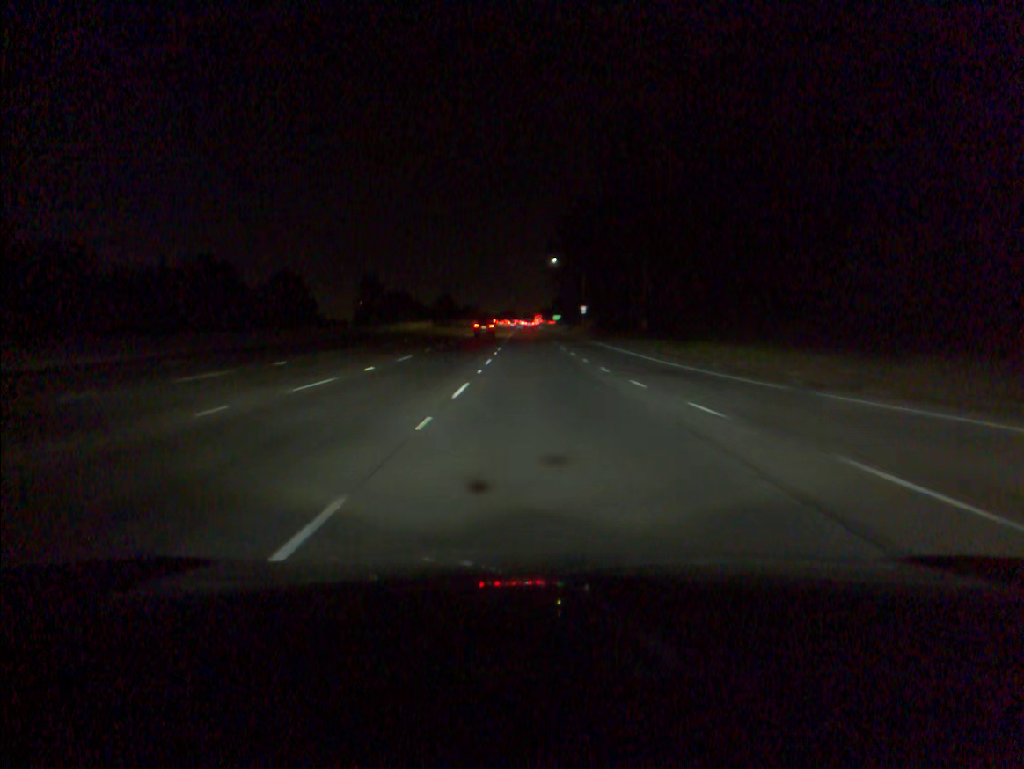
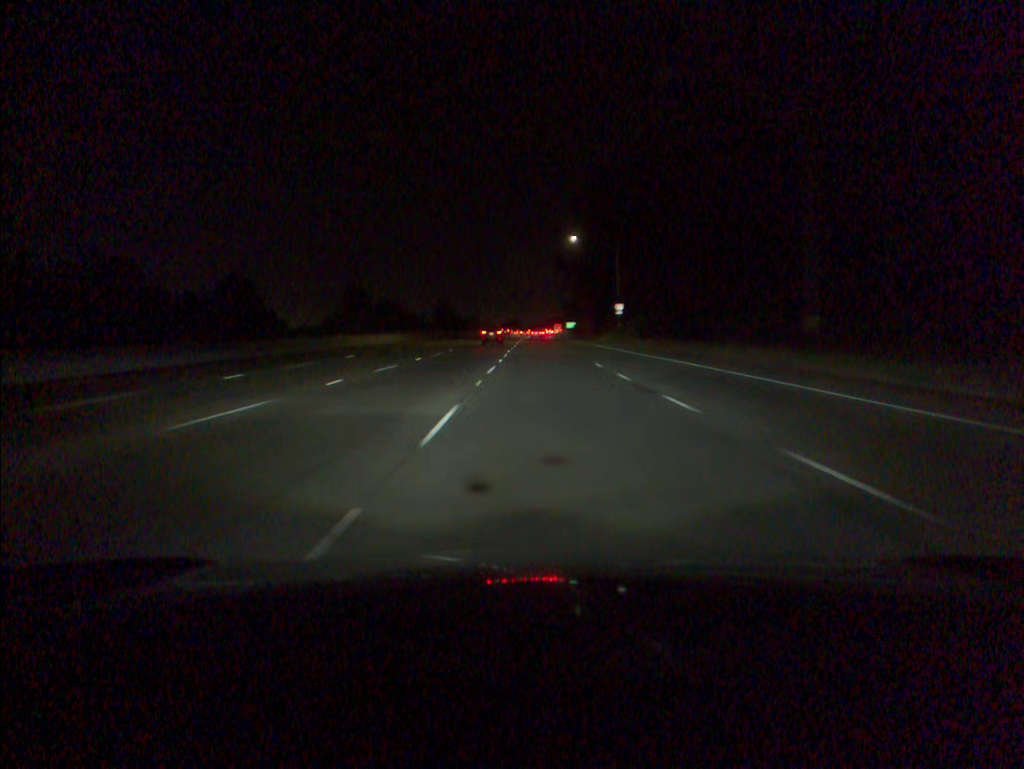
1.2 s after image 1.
(-0.2, +35.9) m; 0°
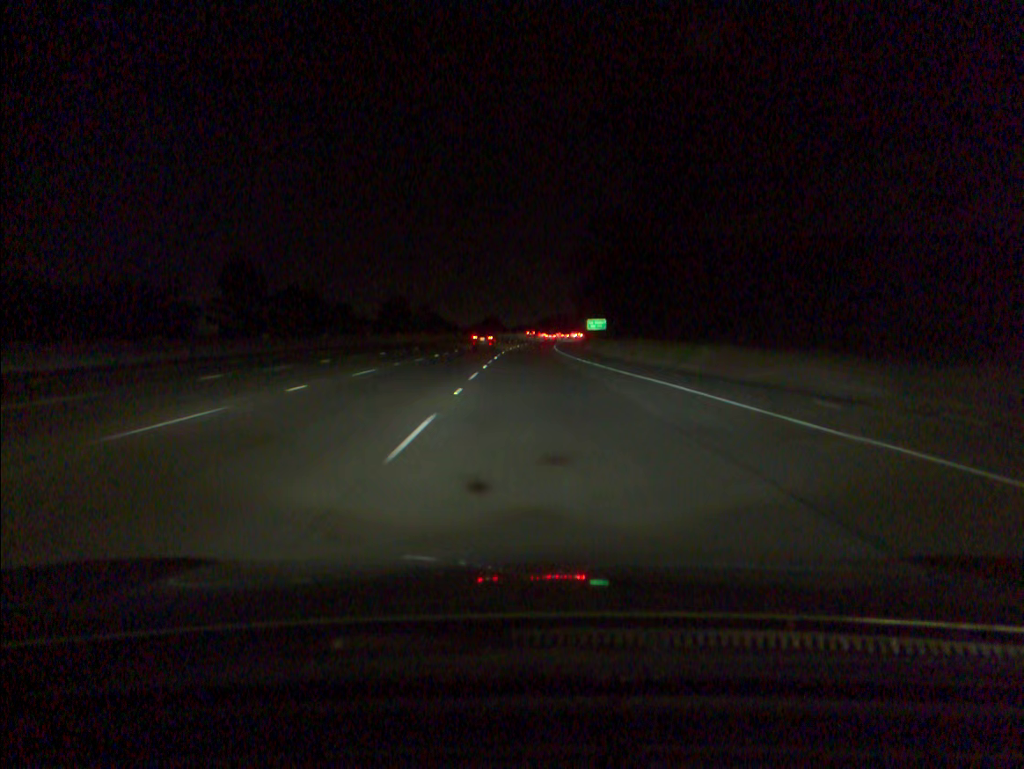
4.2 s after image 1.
(+0.6, +88.6) m; +1°
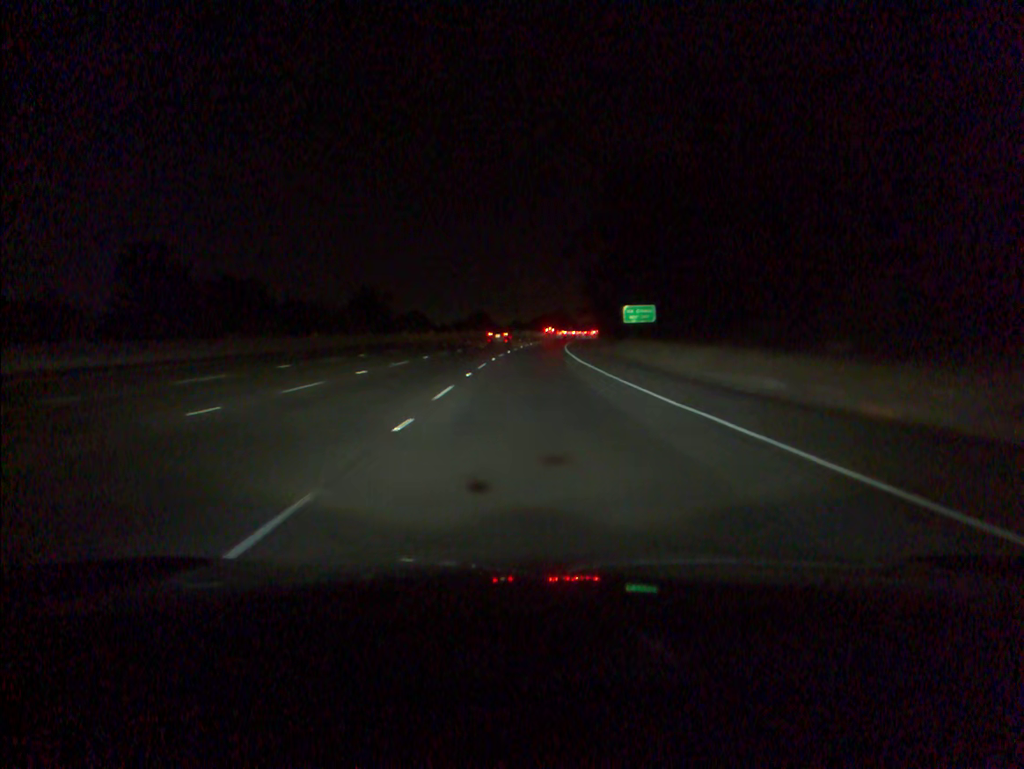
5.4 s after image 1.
(+0.1, +35.3) m; 0°
